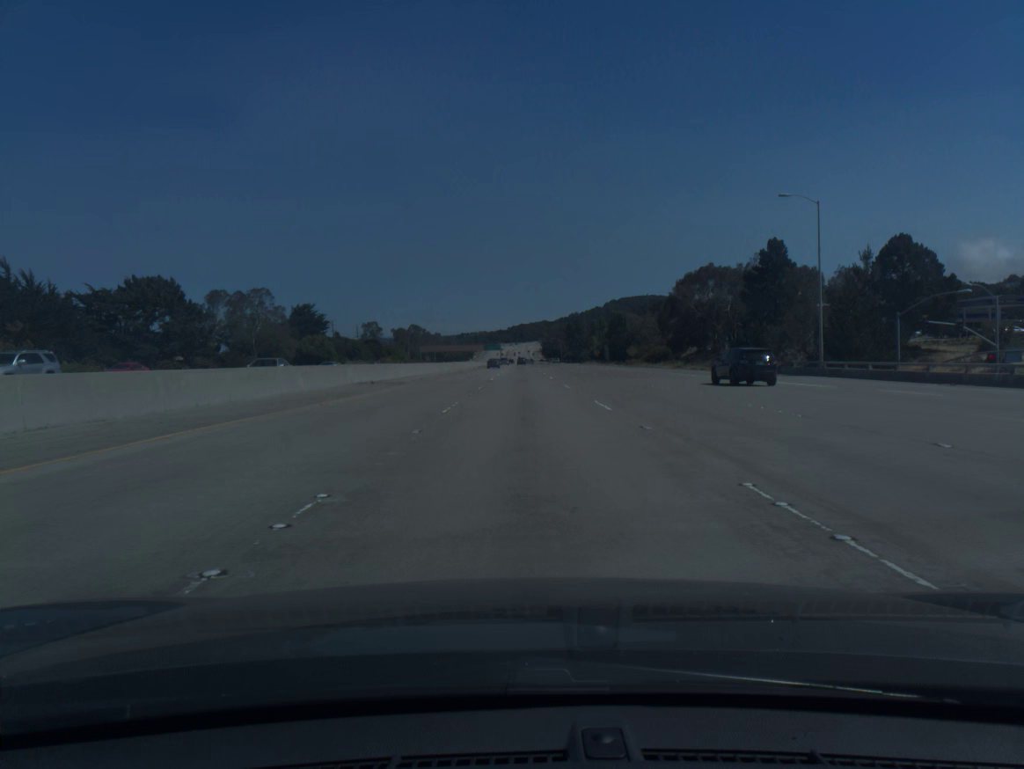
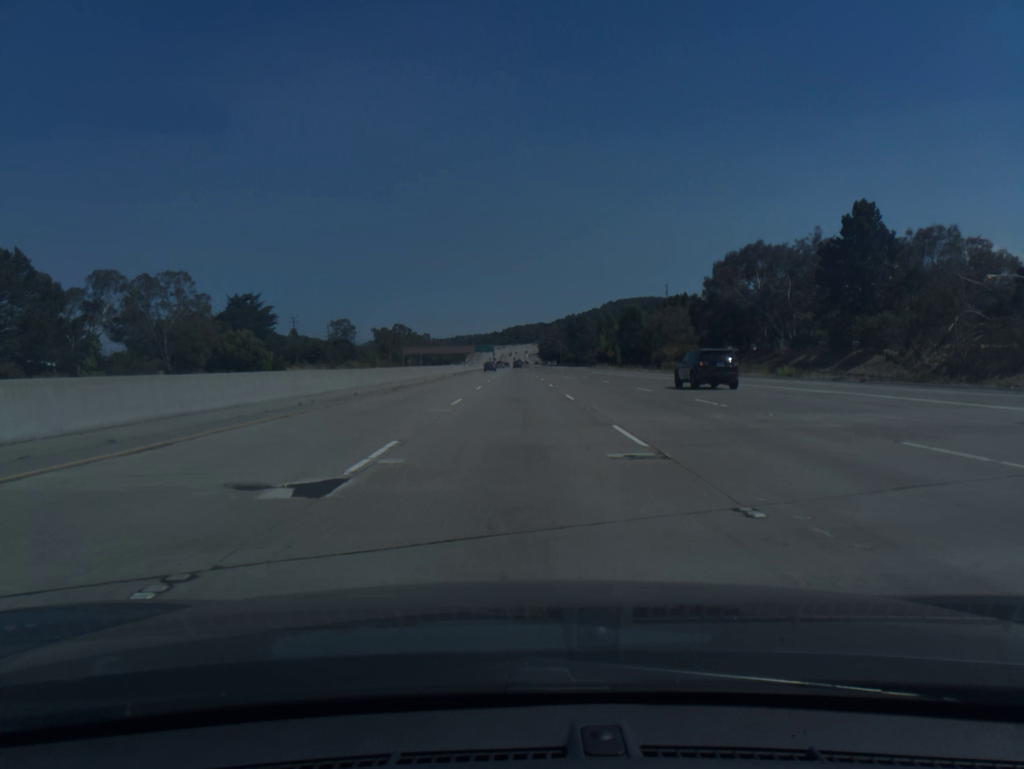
(+0.2, +37.9) m; 0°
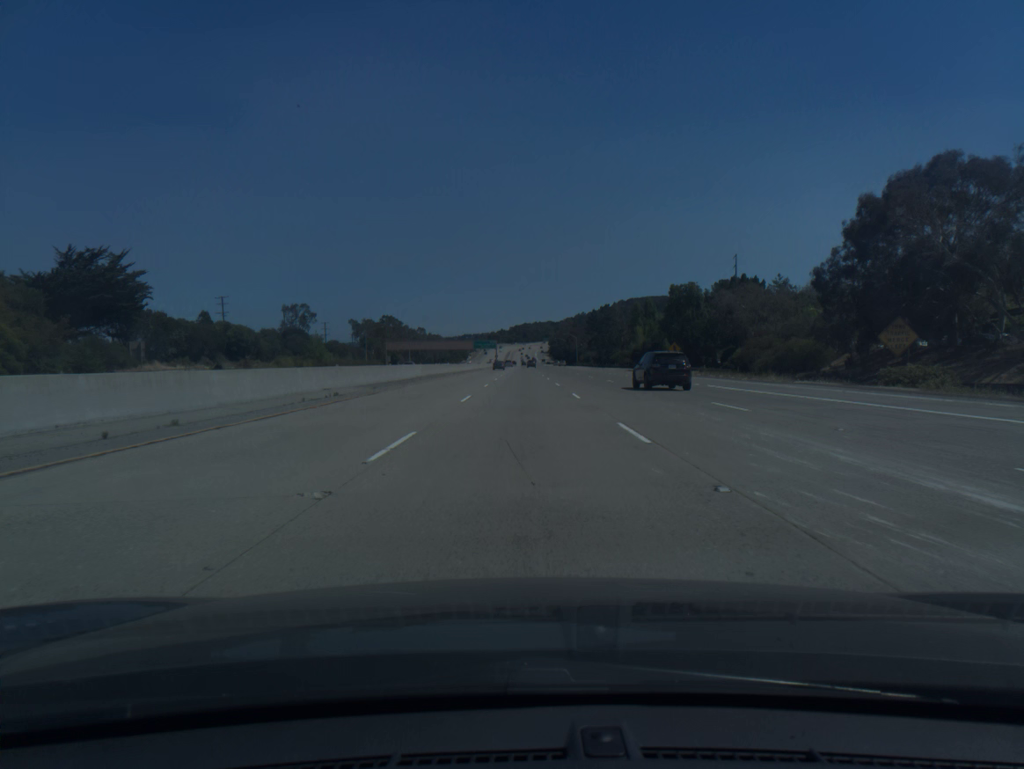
(-0.3, +56.7) m; -1°
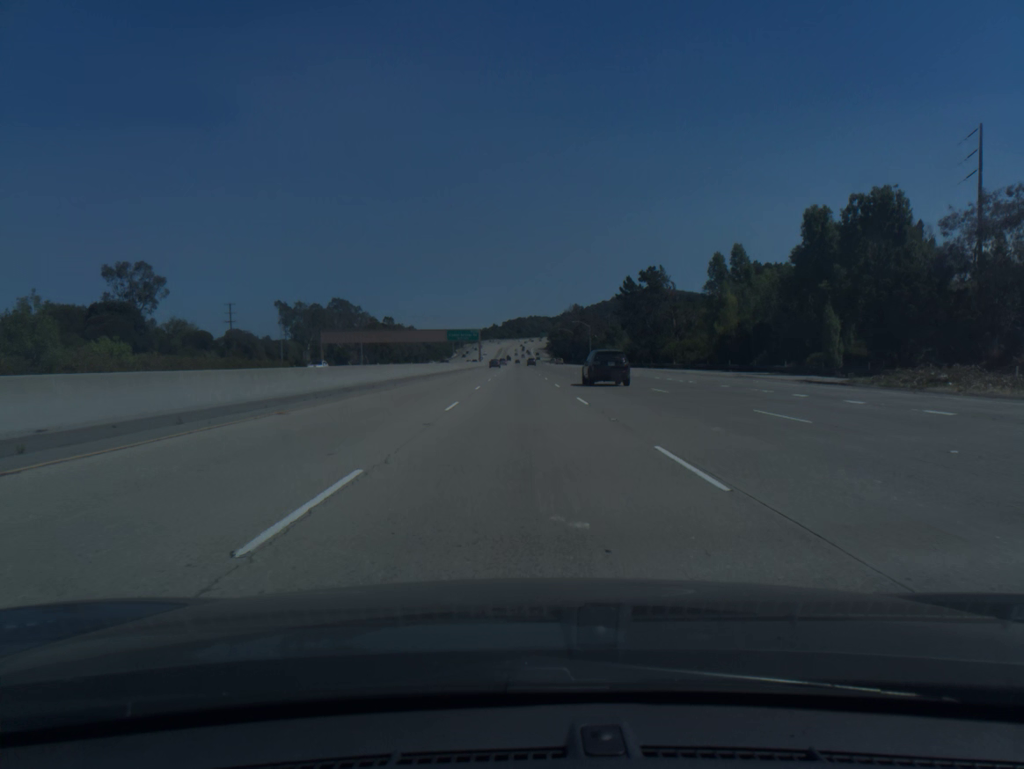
(+0.3, +75.6) m; +1°
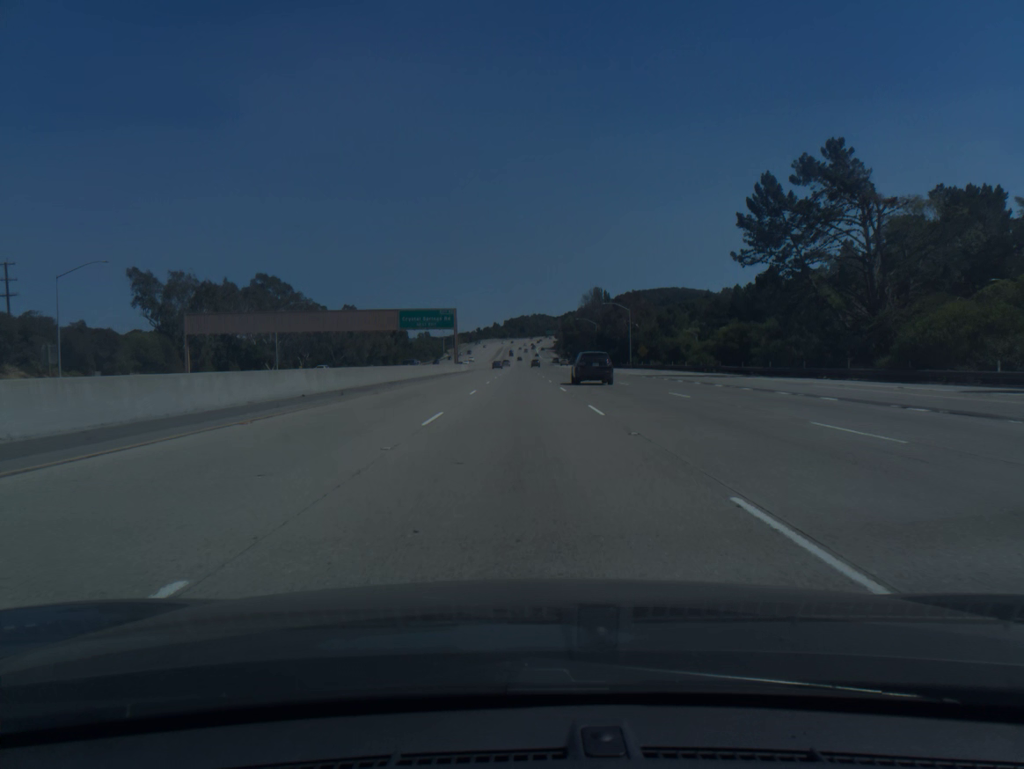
(-0.1, +75.5) m; 0°
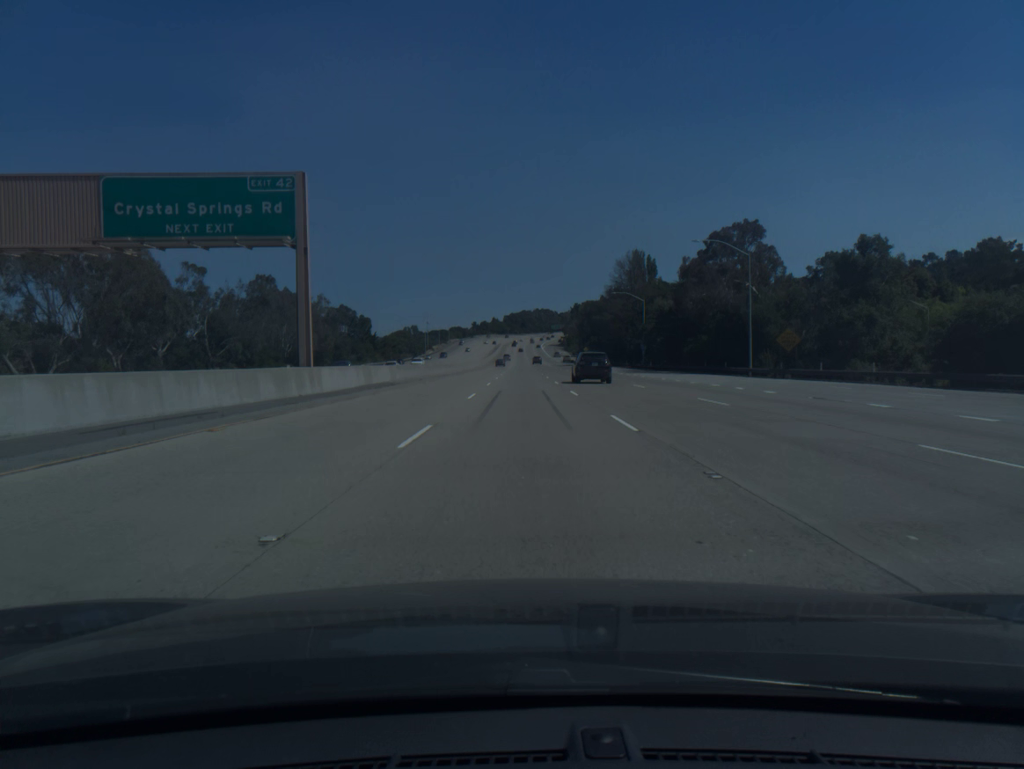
(-0.3, +75.3) m; 0°
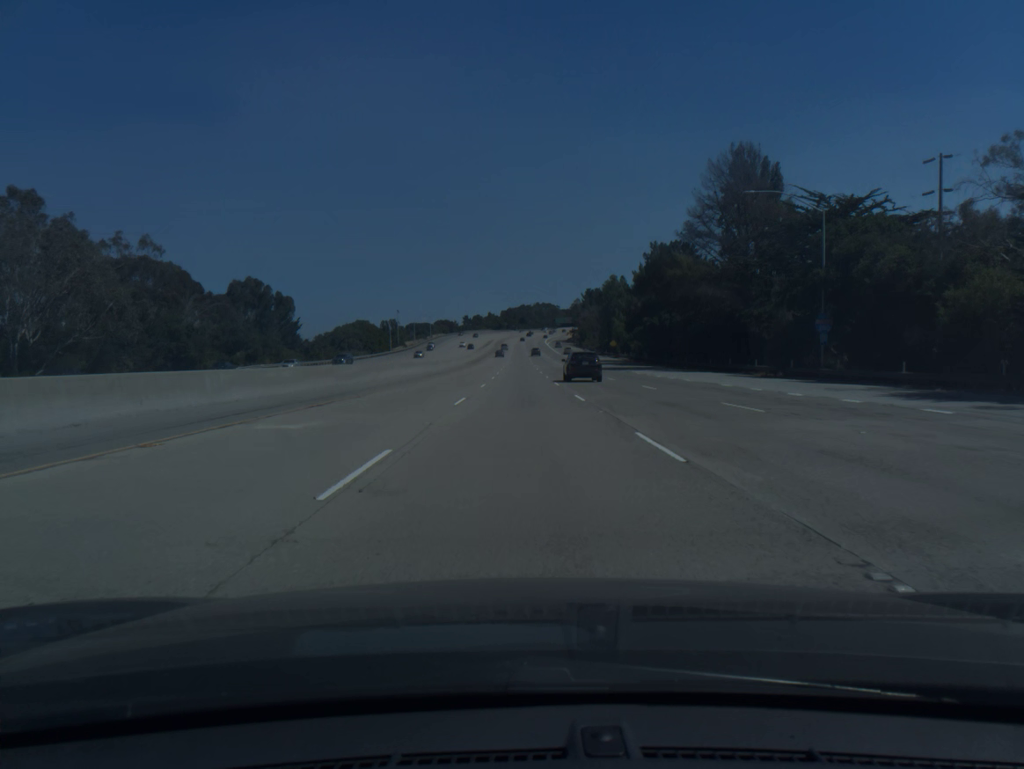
(+0.1, +75.1) m; 0°
